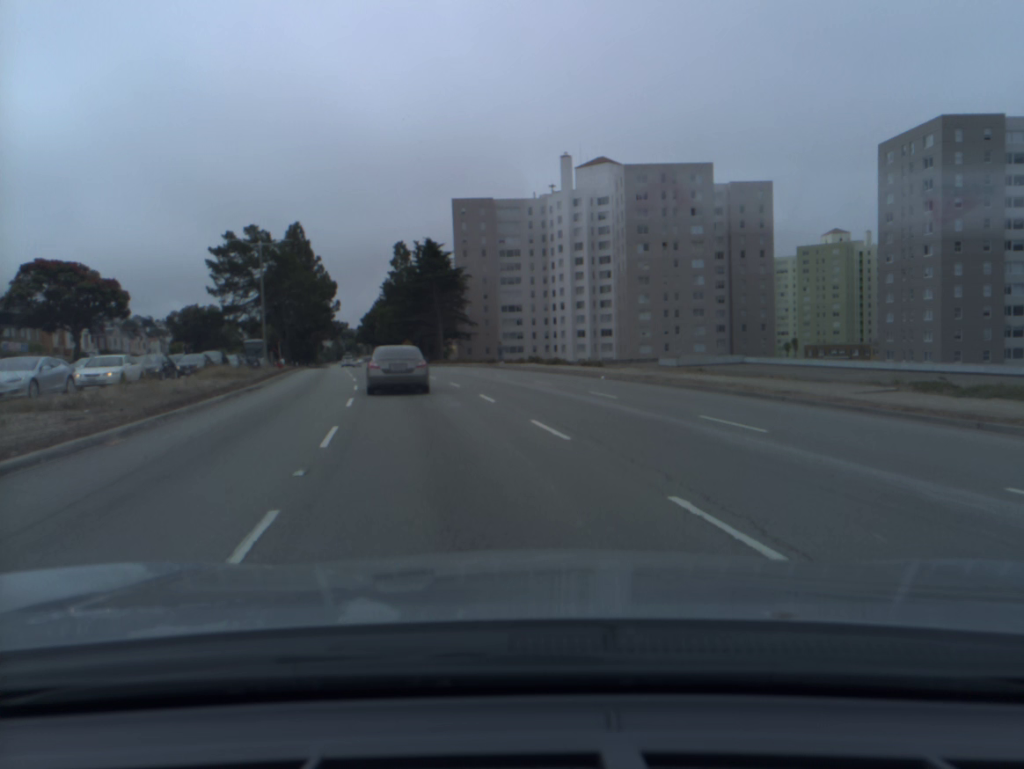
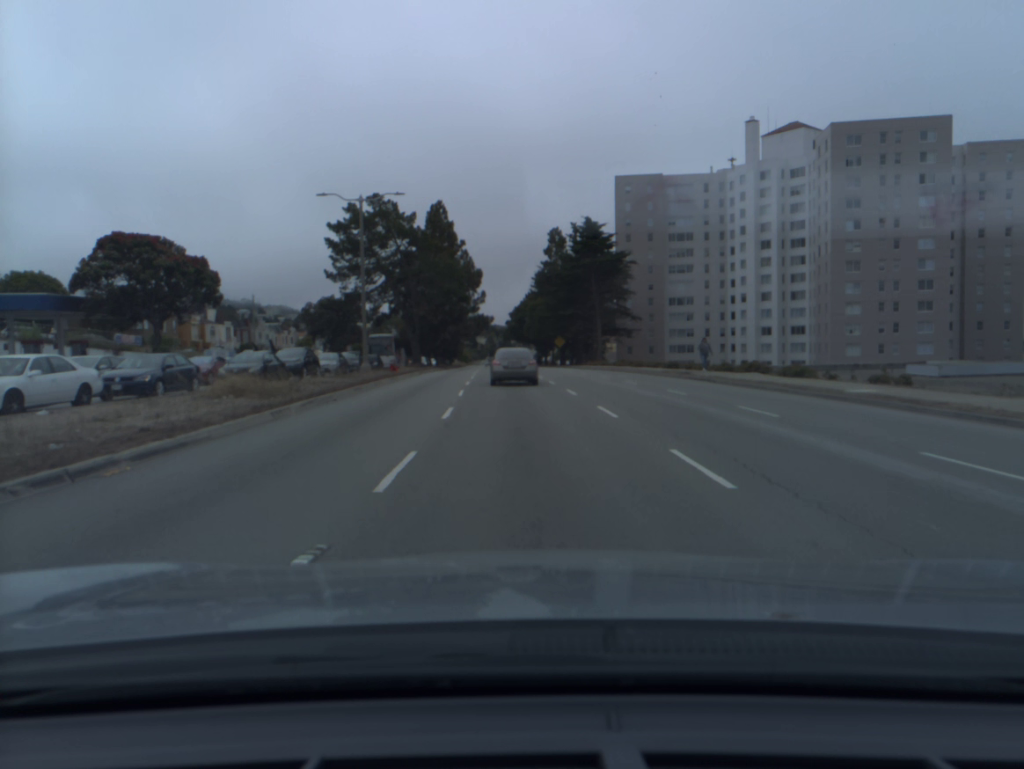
(-2.2, +18.1) m; -10°
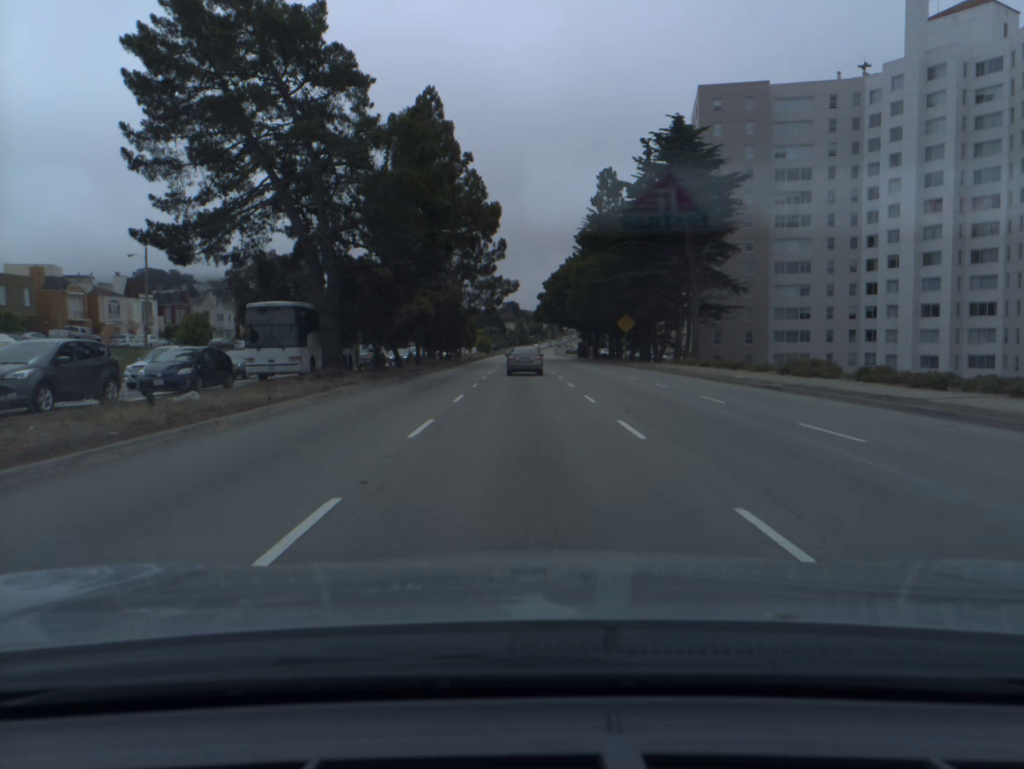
(-0.9, +40.4) m; -2°
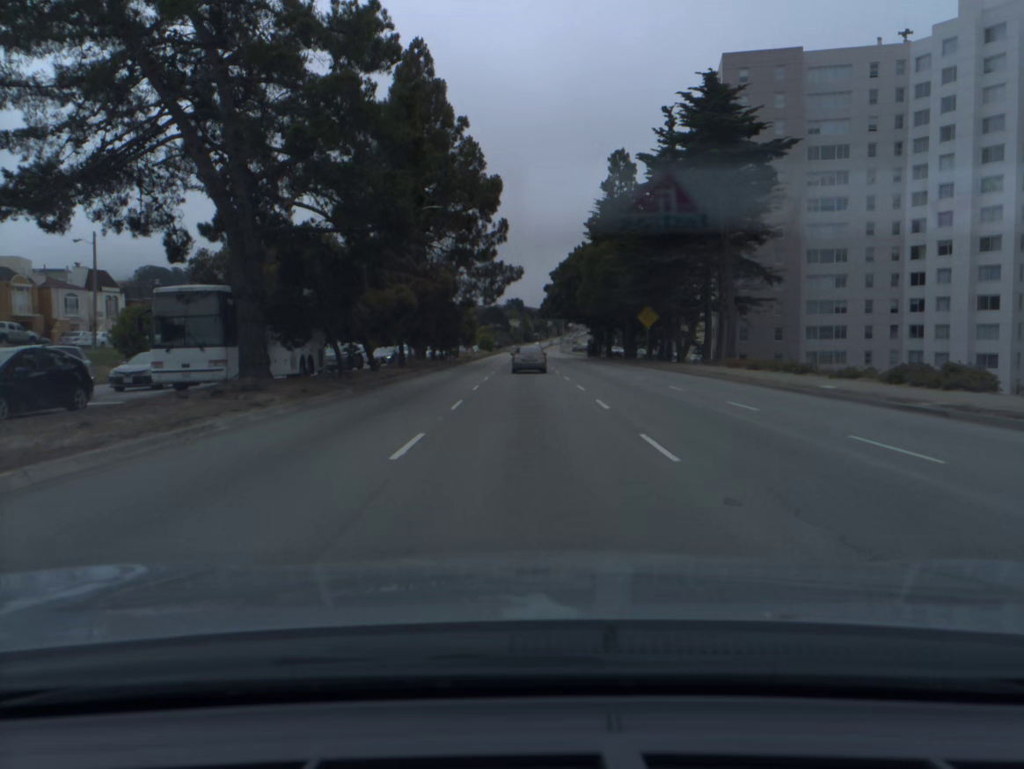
(0.0, +9.5) m; 0°
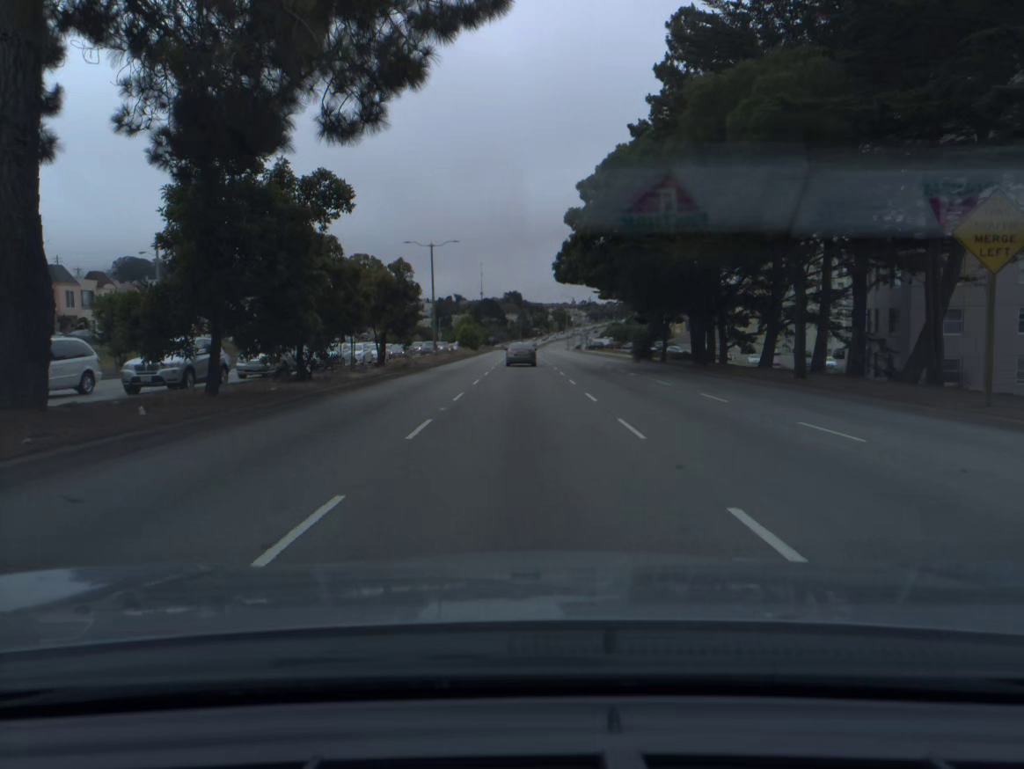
(+0.1, +42.4) m; 0°
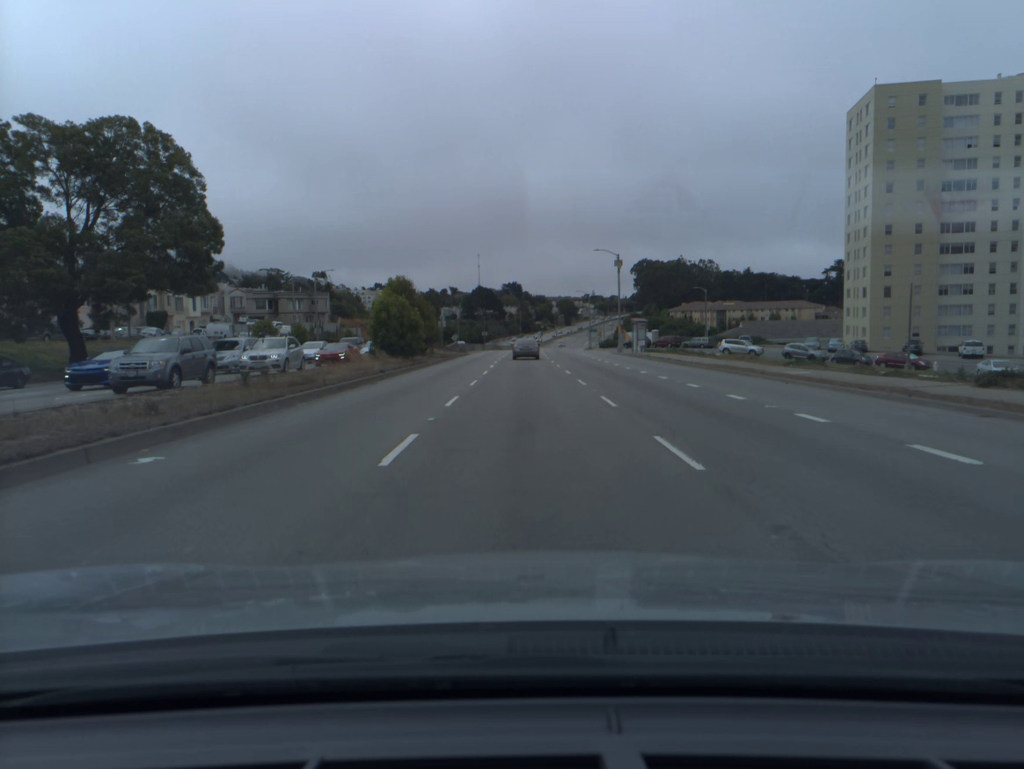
(-0.1, +62.0) m; 0°
